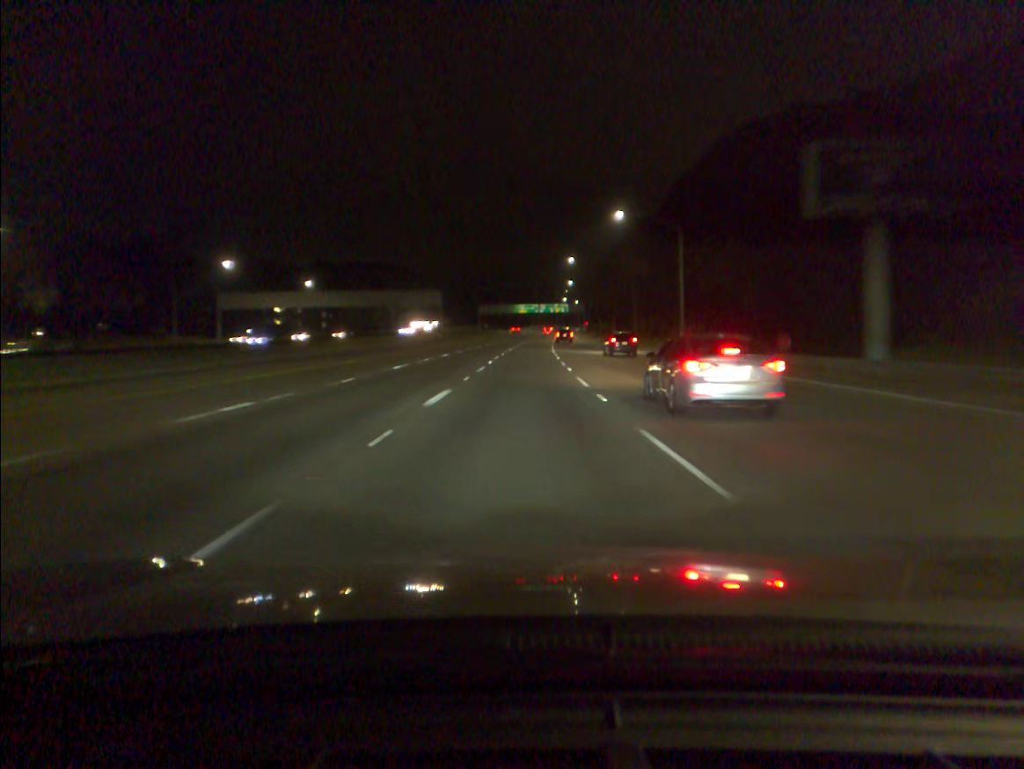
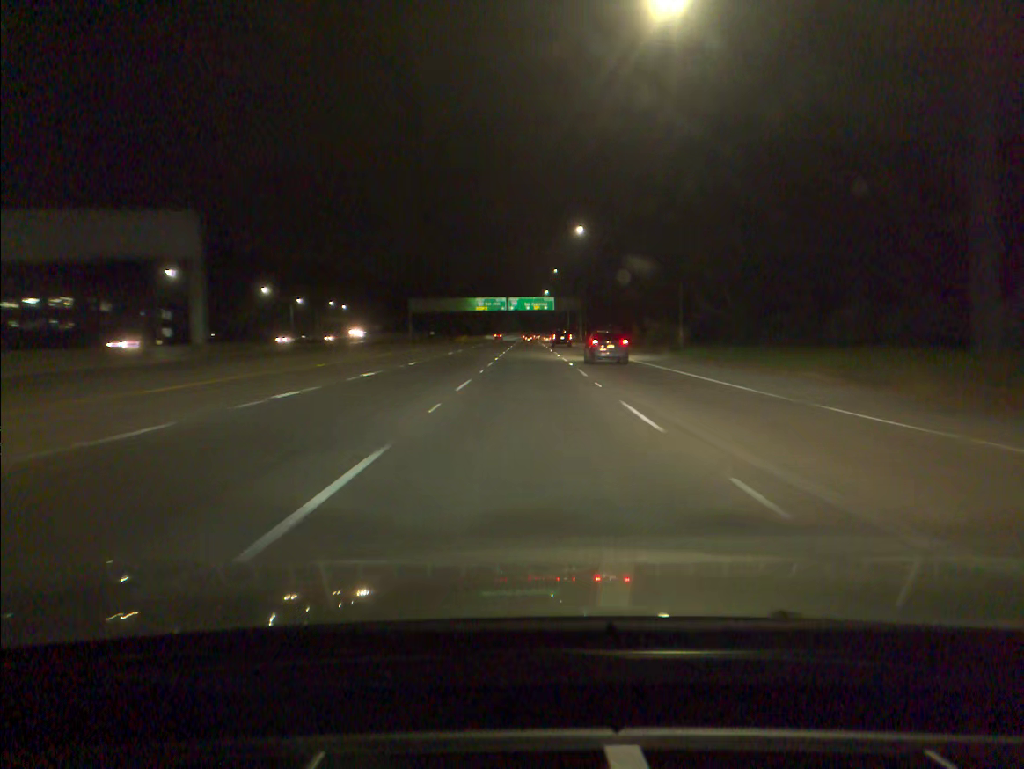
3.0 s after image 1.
(+1.8, +97.6) m; +2°
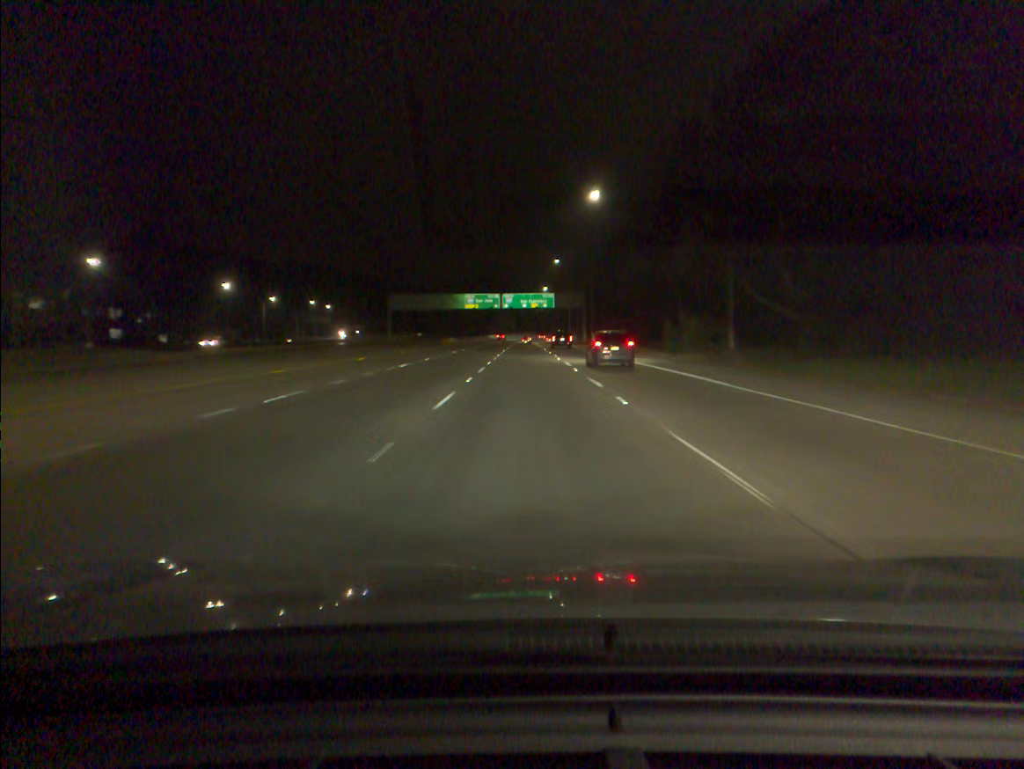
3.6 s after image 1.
(+0.1, +19.5) m; 0°
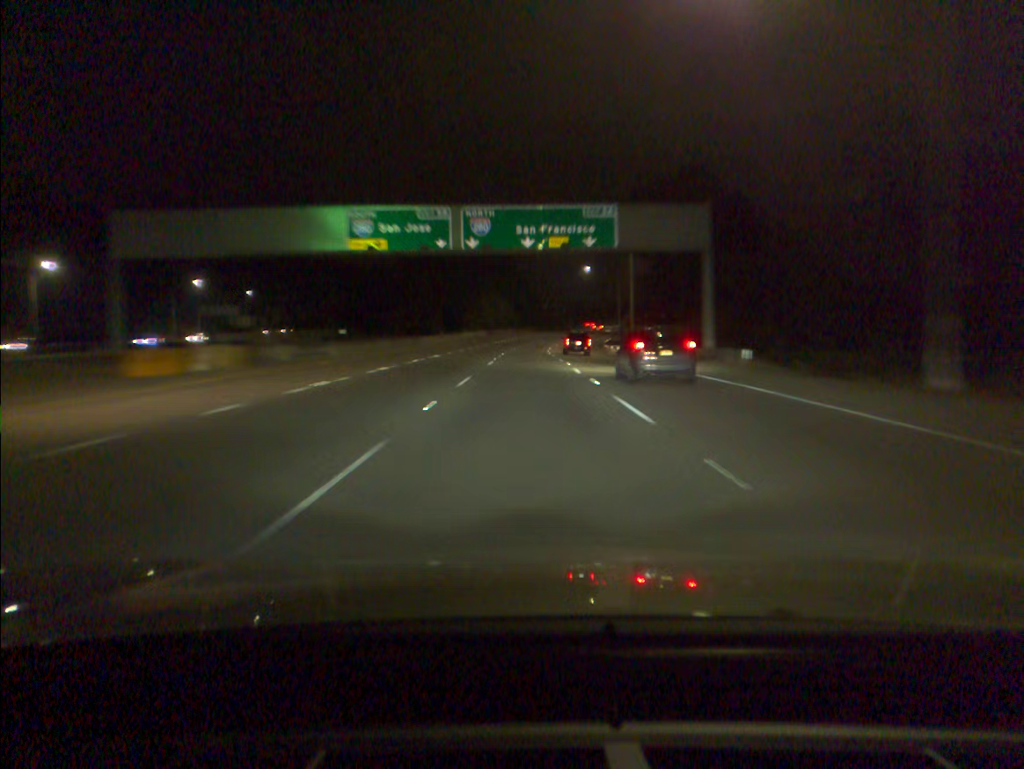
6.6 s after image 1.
(+0.2, +96.1) m; 0°
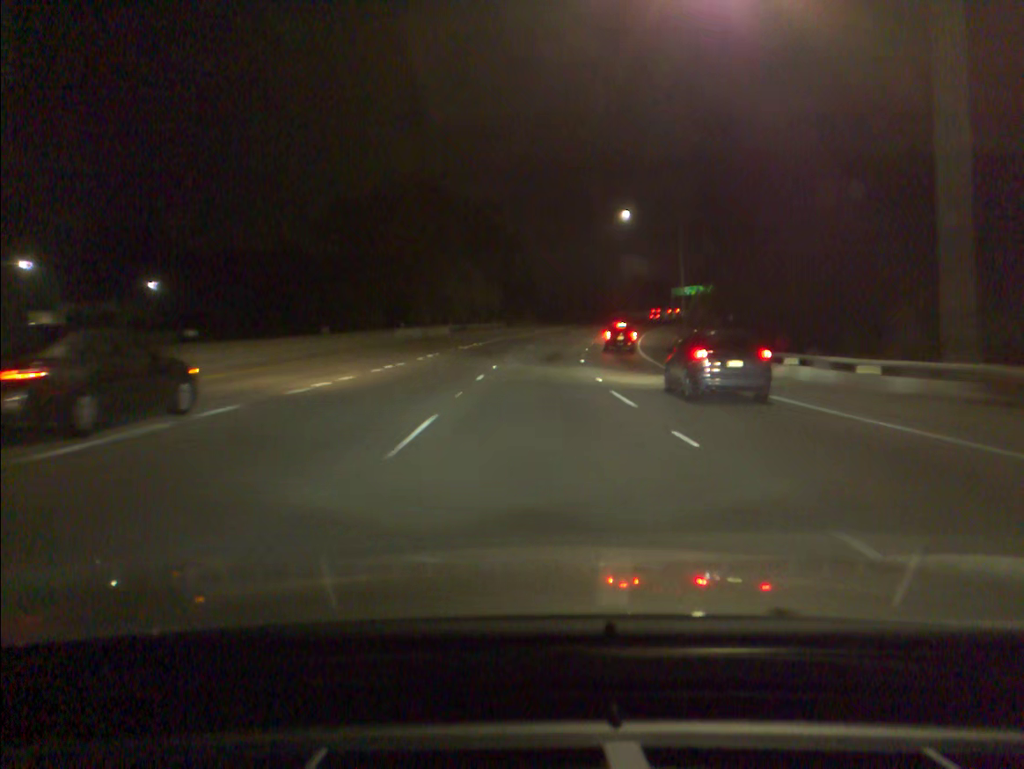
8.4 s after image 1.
(0.0, +54.9) m; 0°
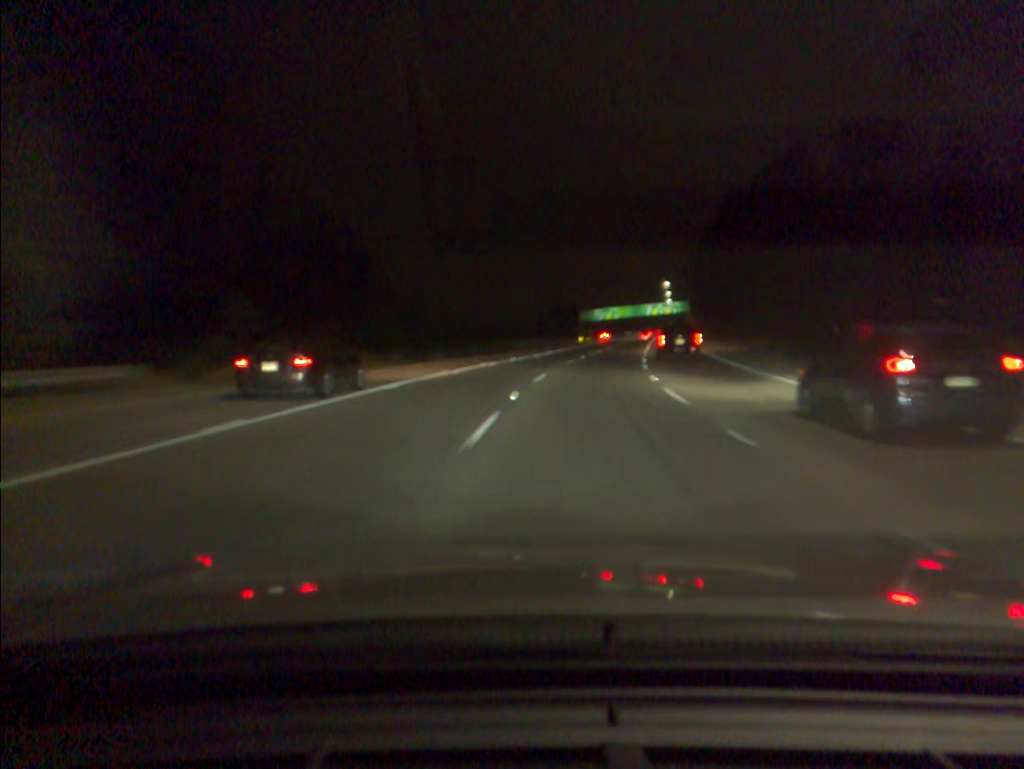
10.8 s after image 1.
(+4.1, +71.7) m; +8°
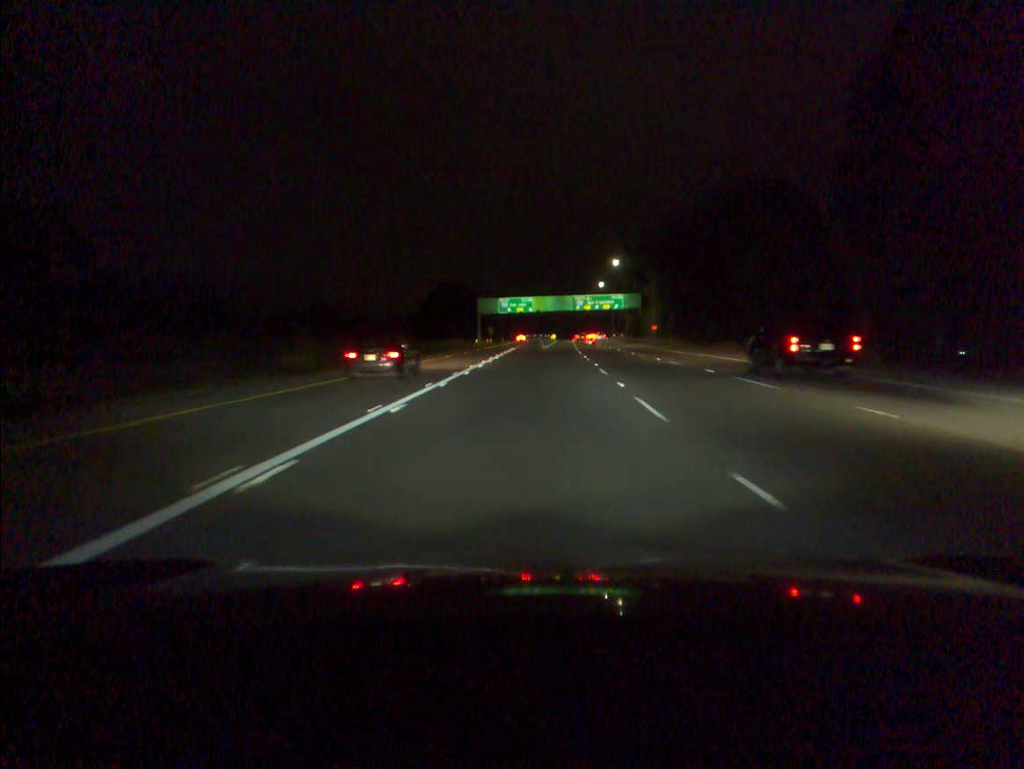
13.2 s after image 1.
(+5.7, +68.8) m; +8°
